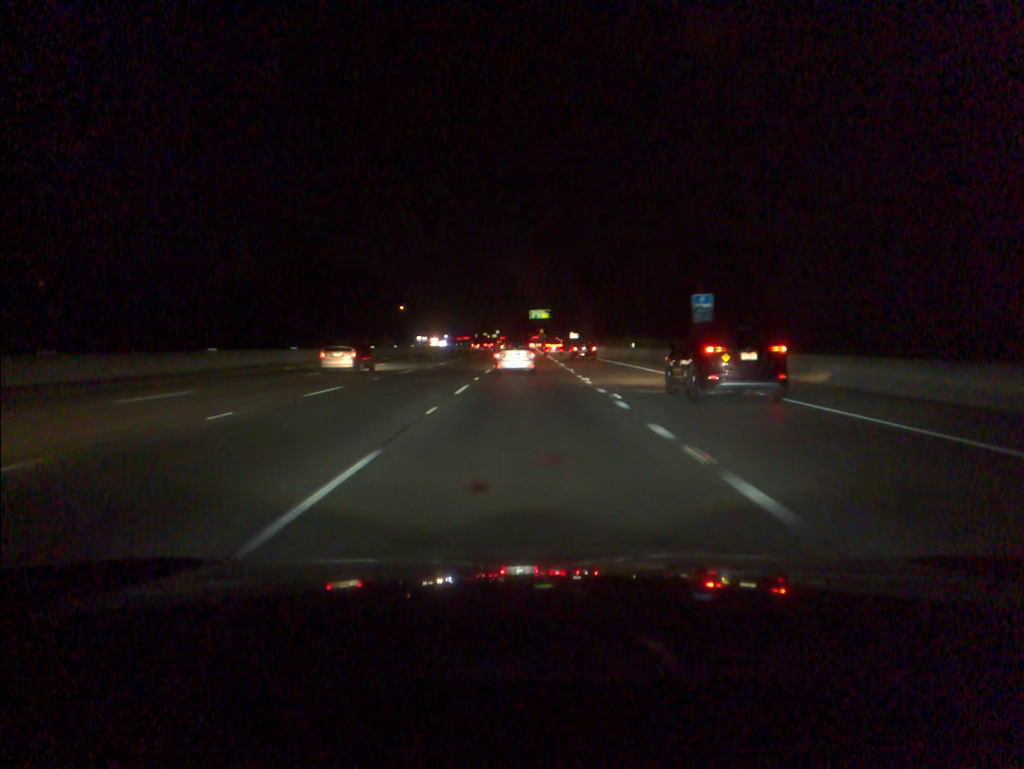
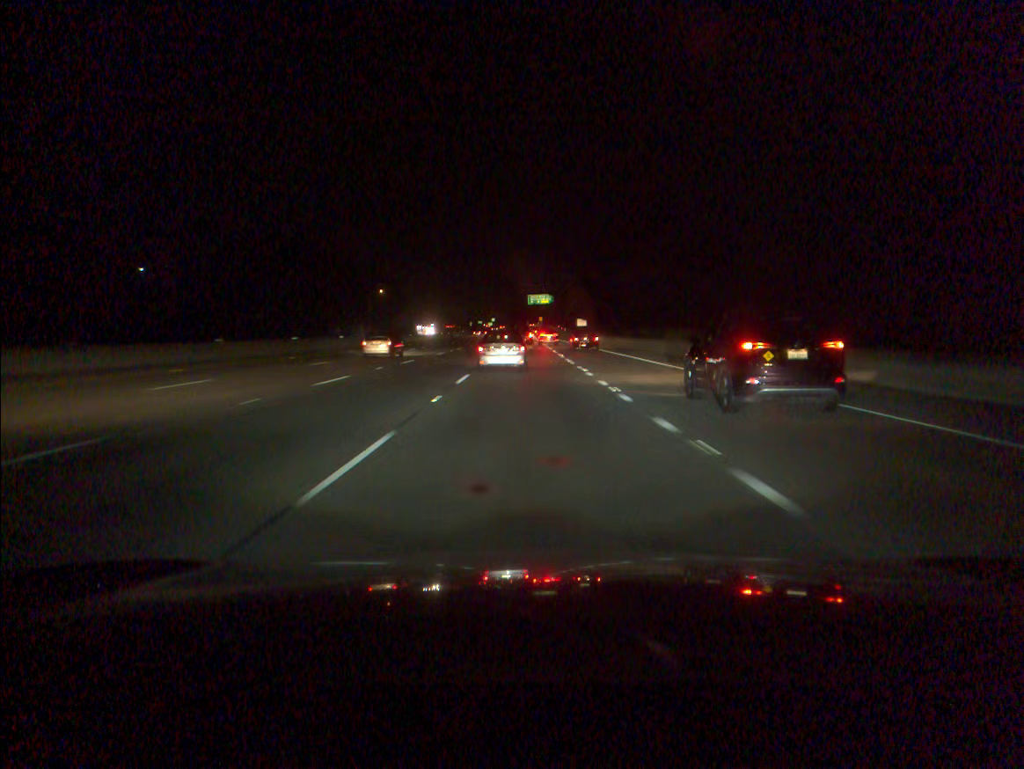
(+0.1, +27.8) m; 0°
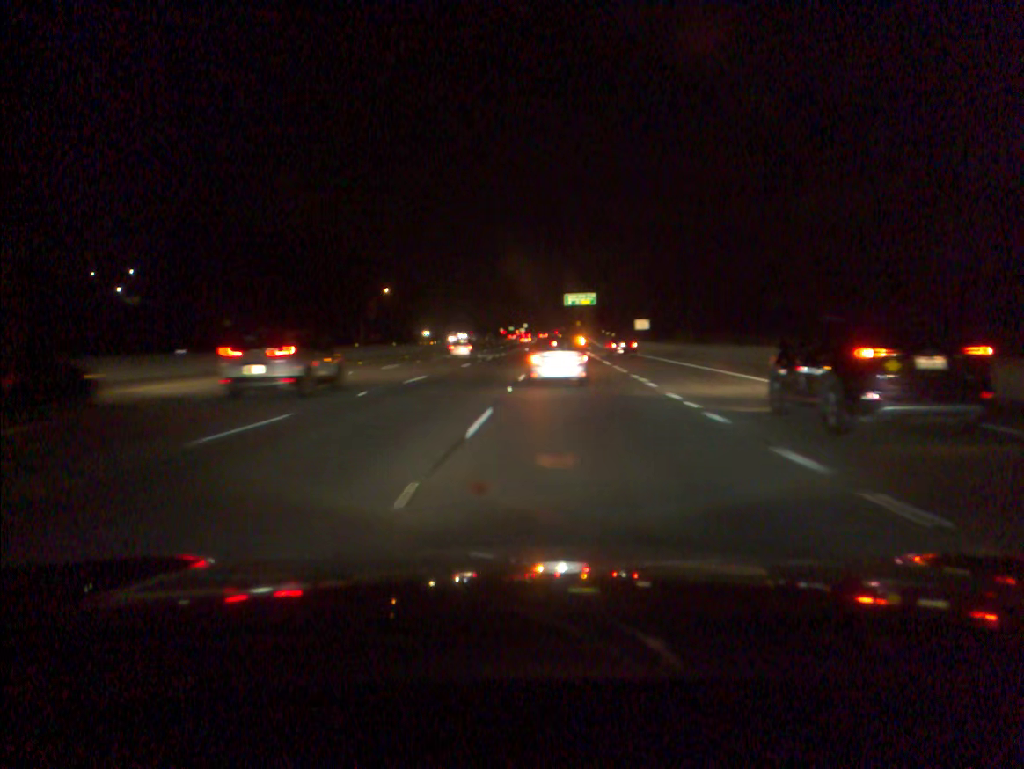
(-0.5, +39.4) m; -3°
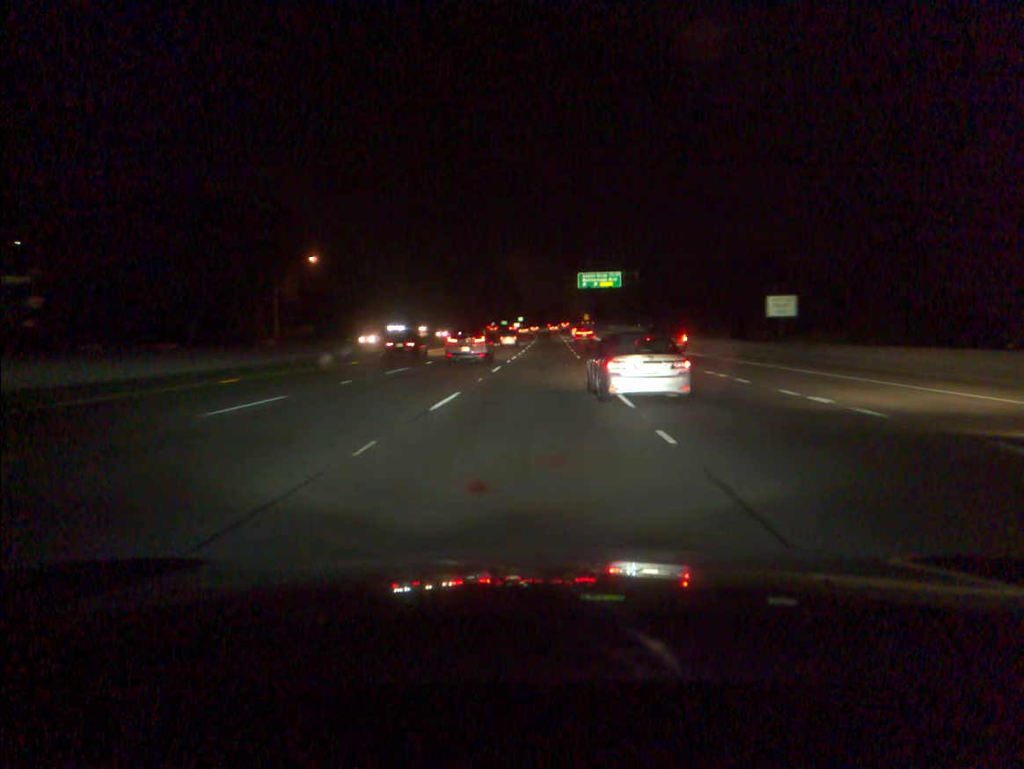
(-0.5, +54.3) m; 0°
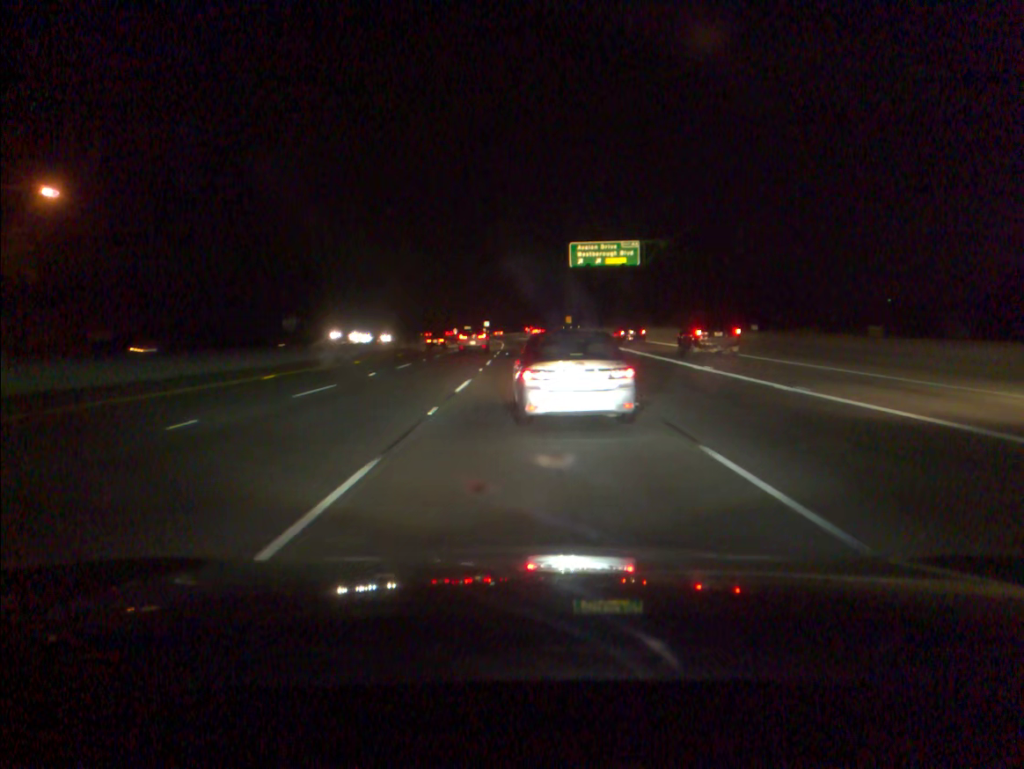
(+1.4, +53.6) m; +2°
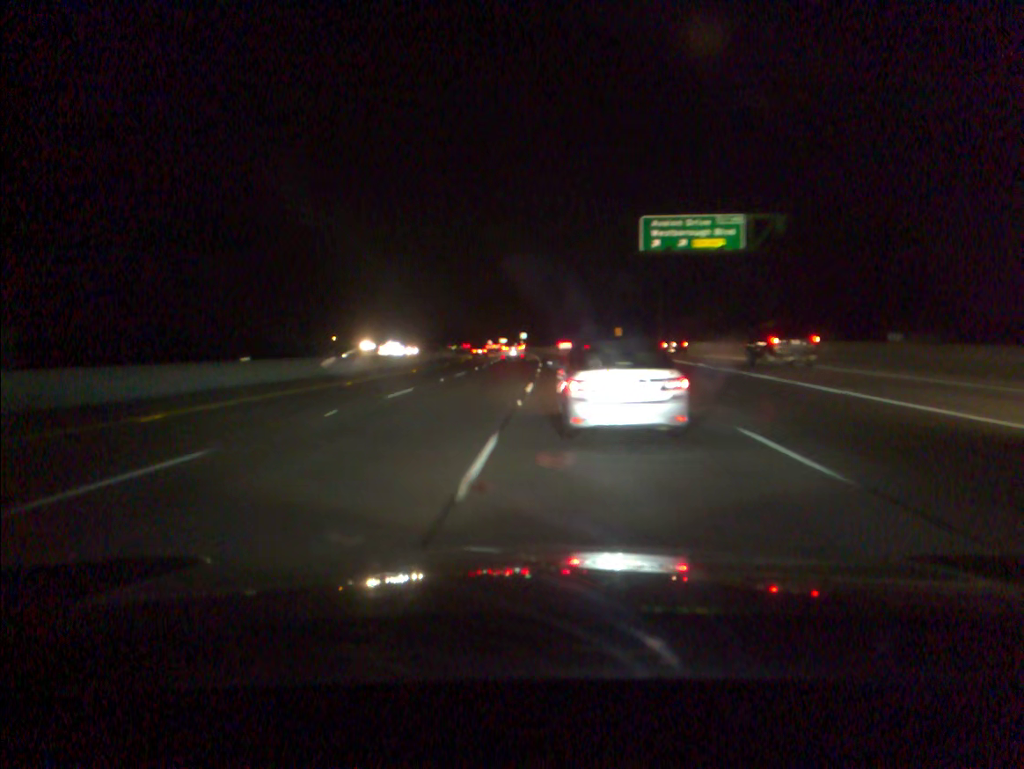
(-0.7, +26.4) m; -3°
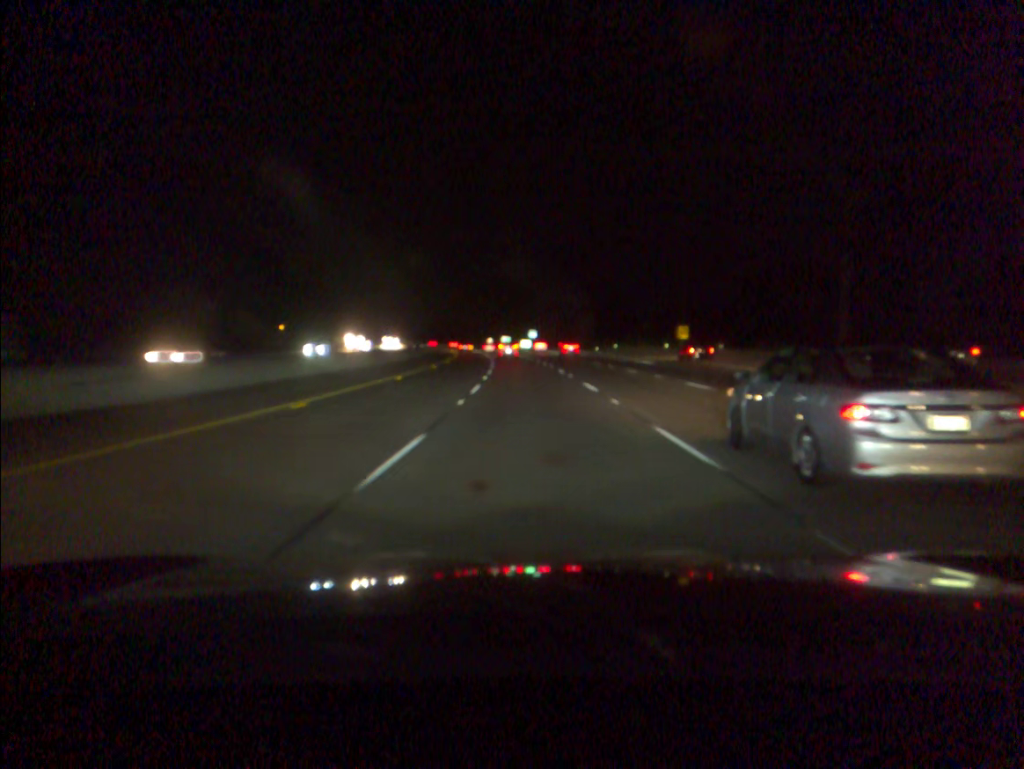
(-0.8, +56.7) m; 0°
